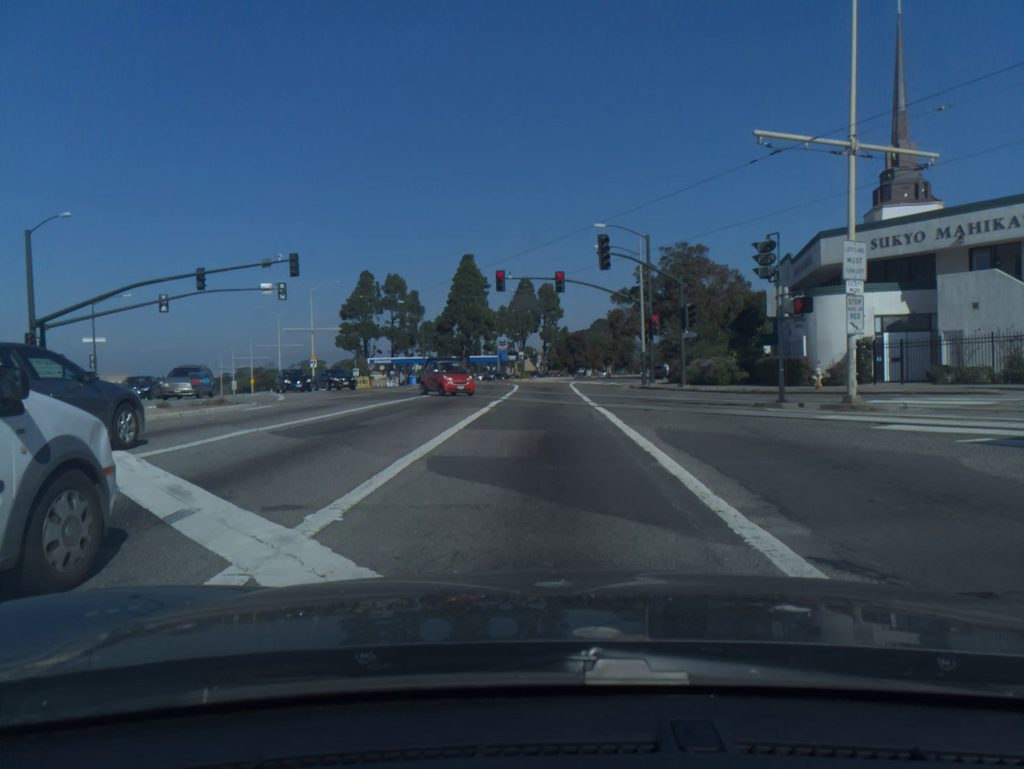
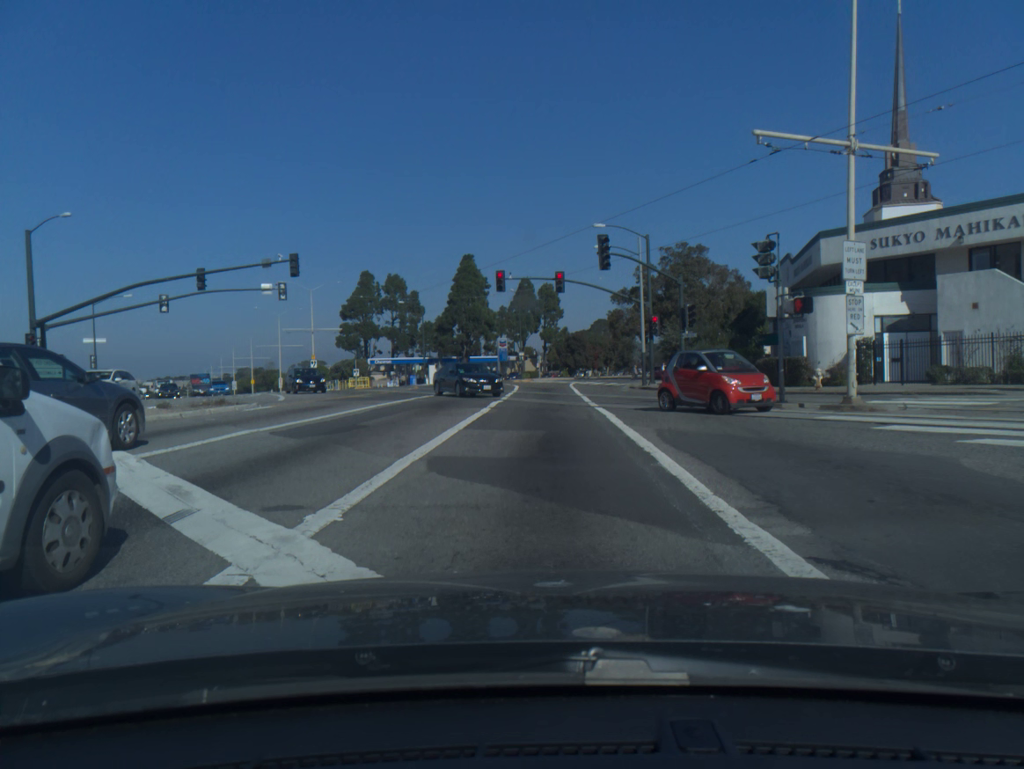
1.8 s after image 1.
(0.0, 0.0) m; 0°
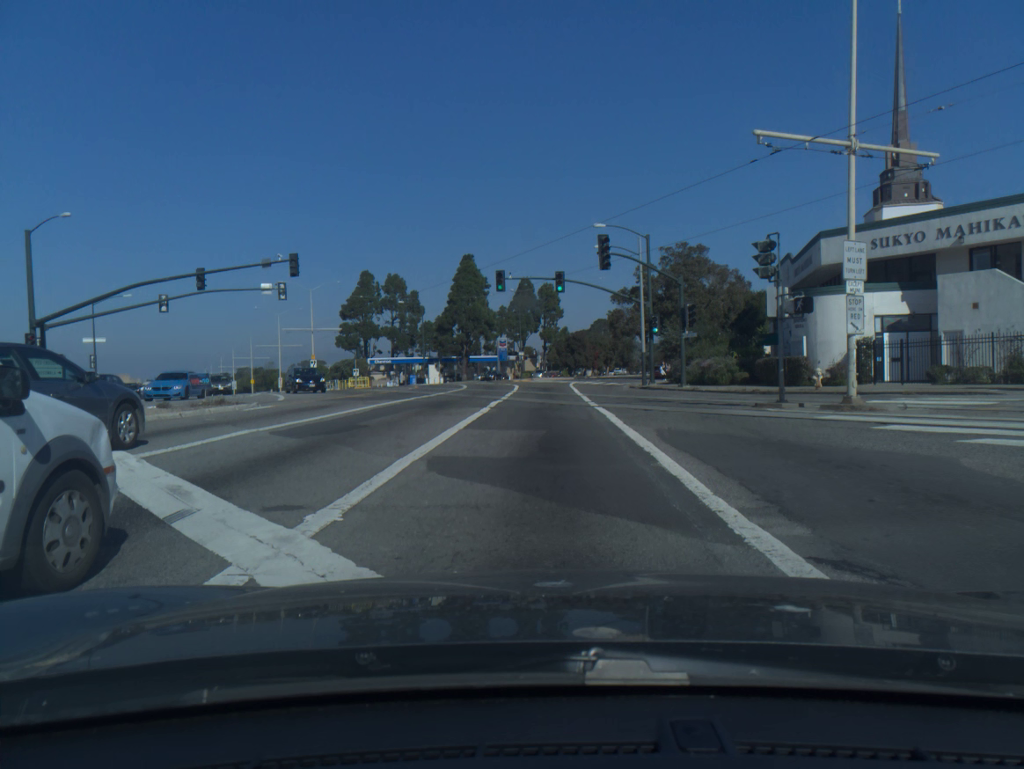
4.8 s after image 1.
(0.0, 0.0) m; +1°
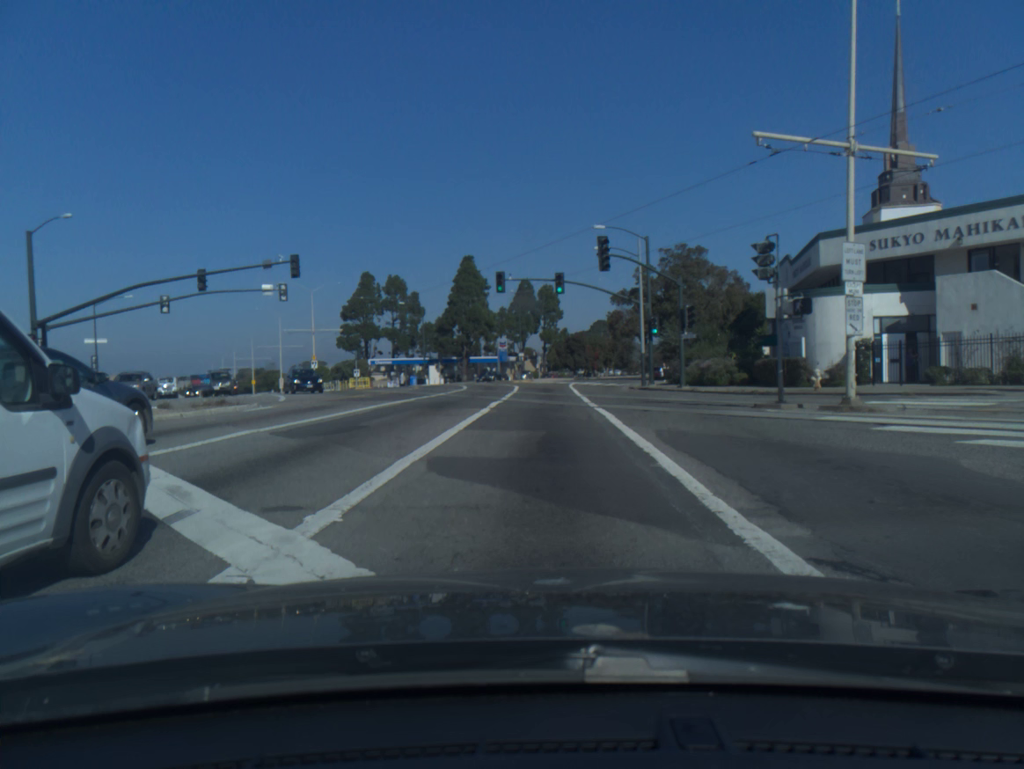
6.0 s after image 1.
(0.0, 0.0) m; 0°
